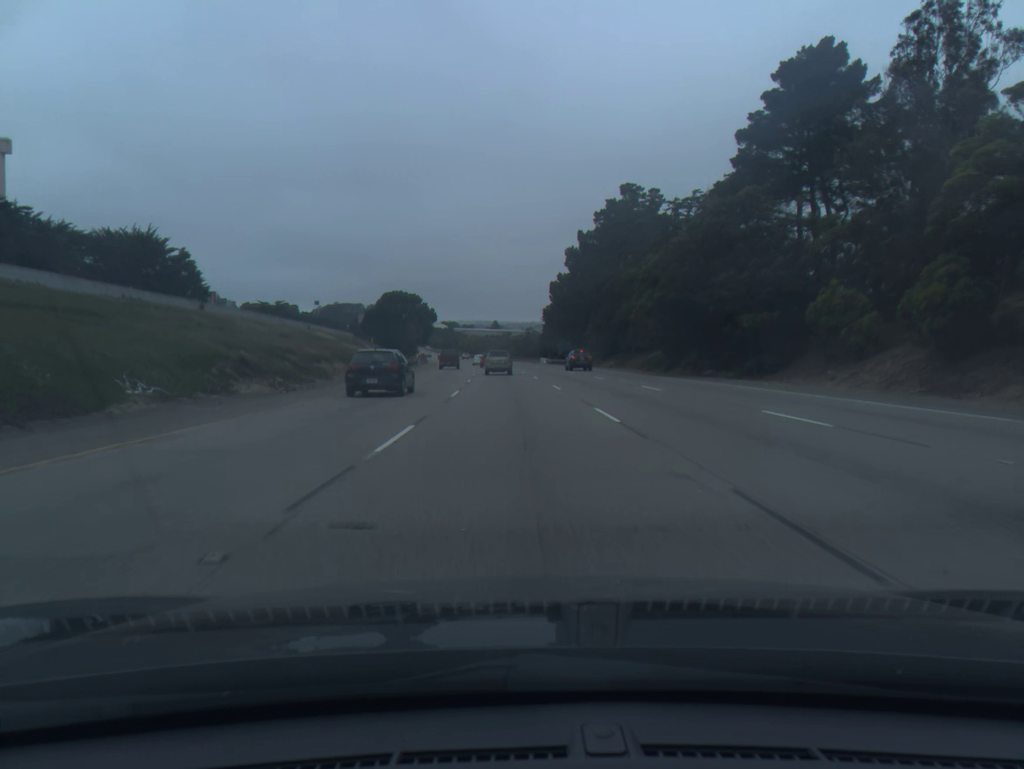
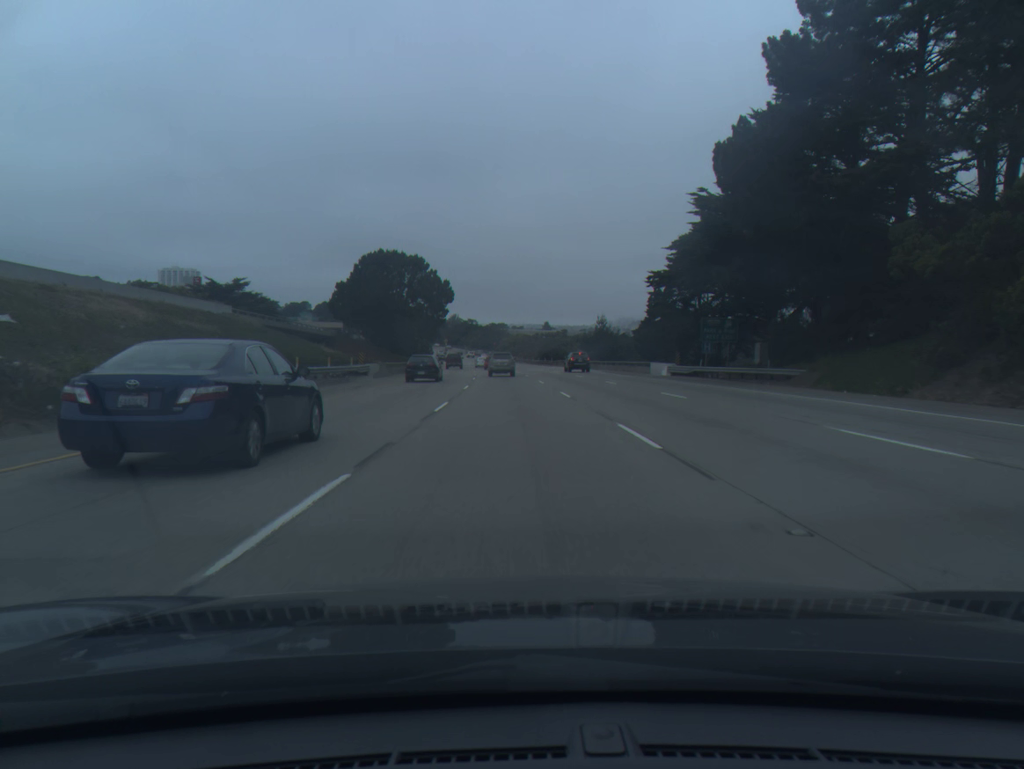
(-2.5, +76.6) m; -4°
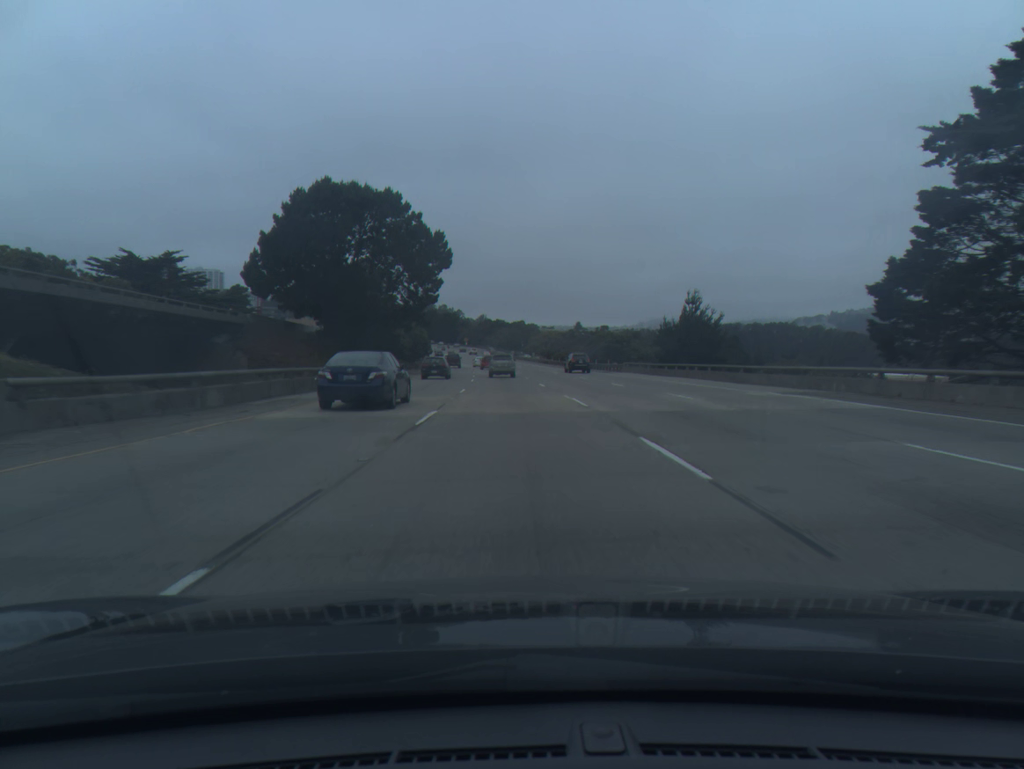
(-0.8, +46.5) m; -2°
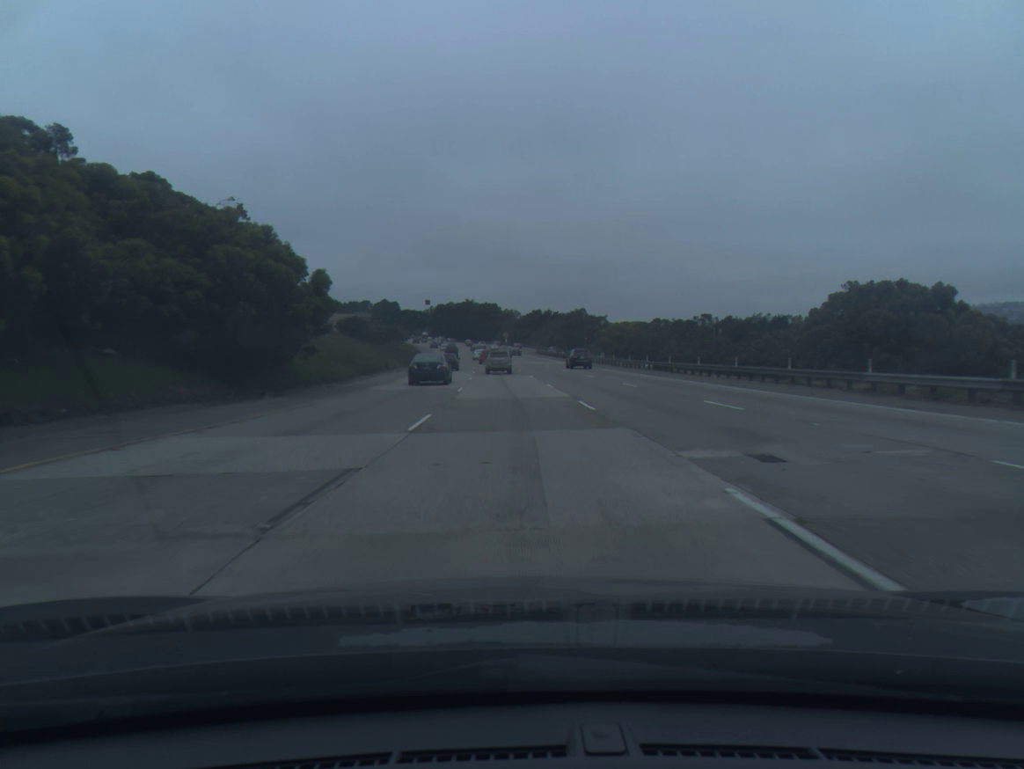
(-2.7, +78.3) m; -4°
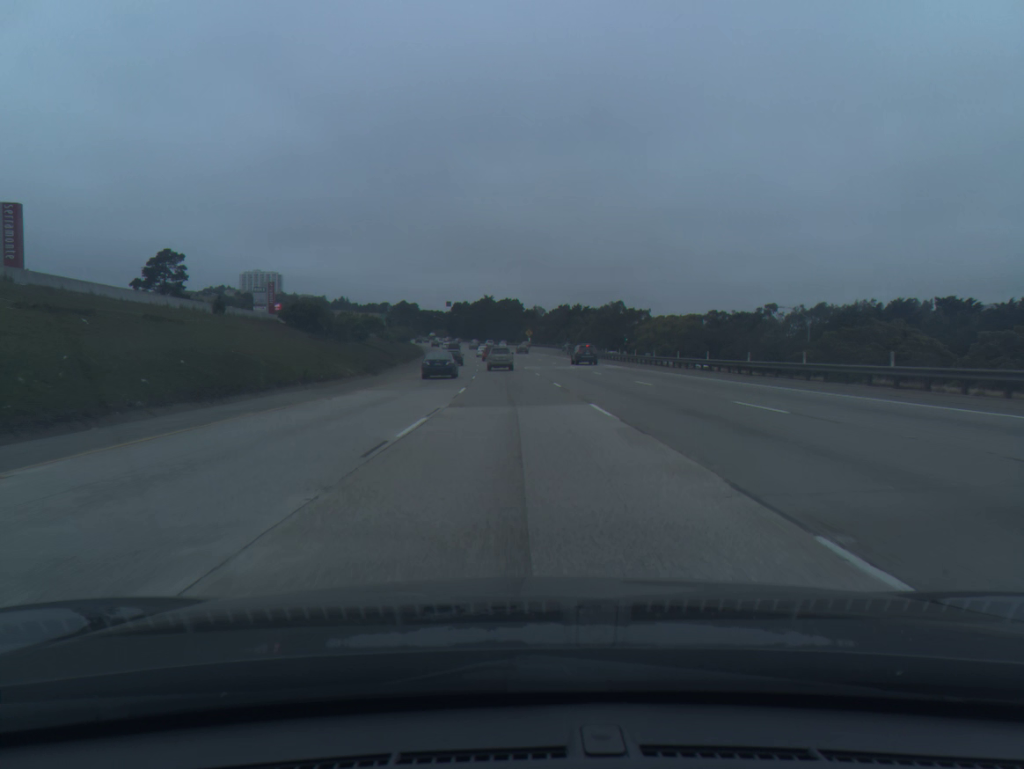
(-0.5, +31.5) m; -2°
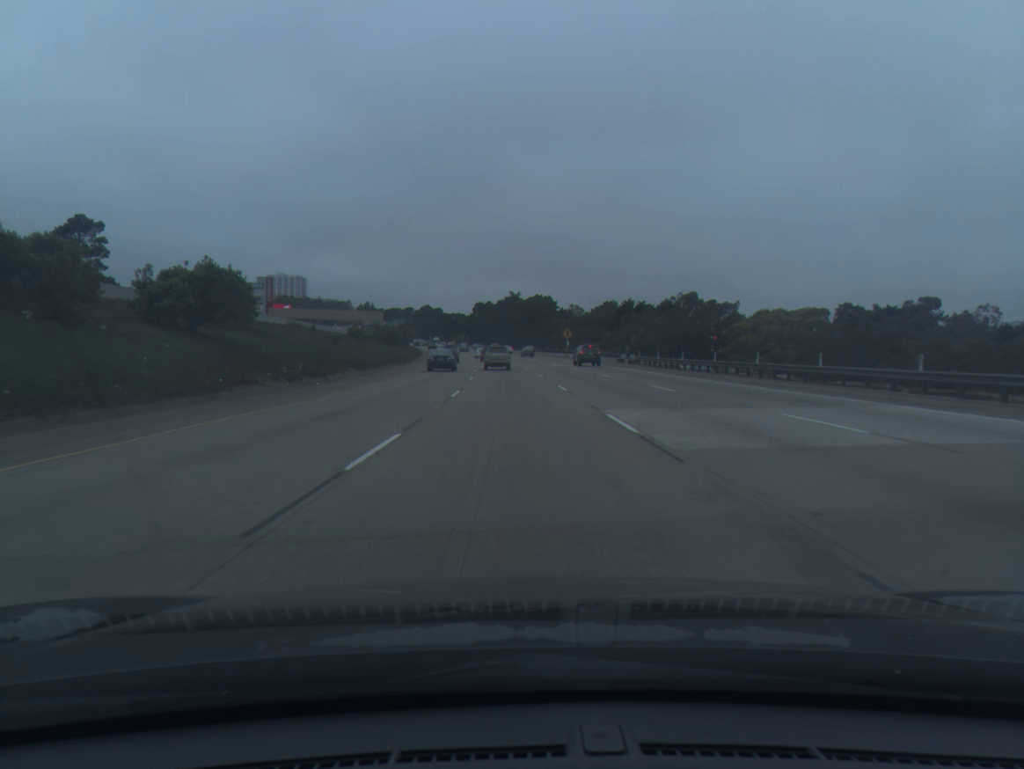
(-0.9, +47.2) m; -2°
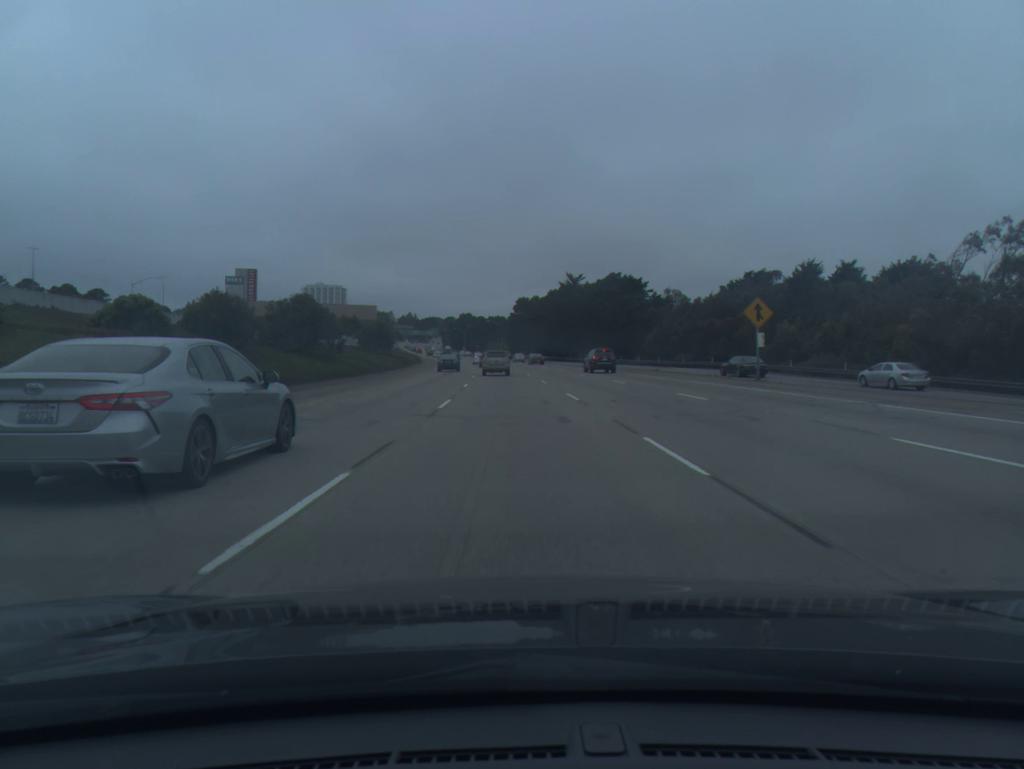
(-2.4, +77.3) m; -4°
